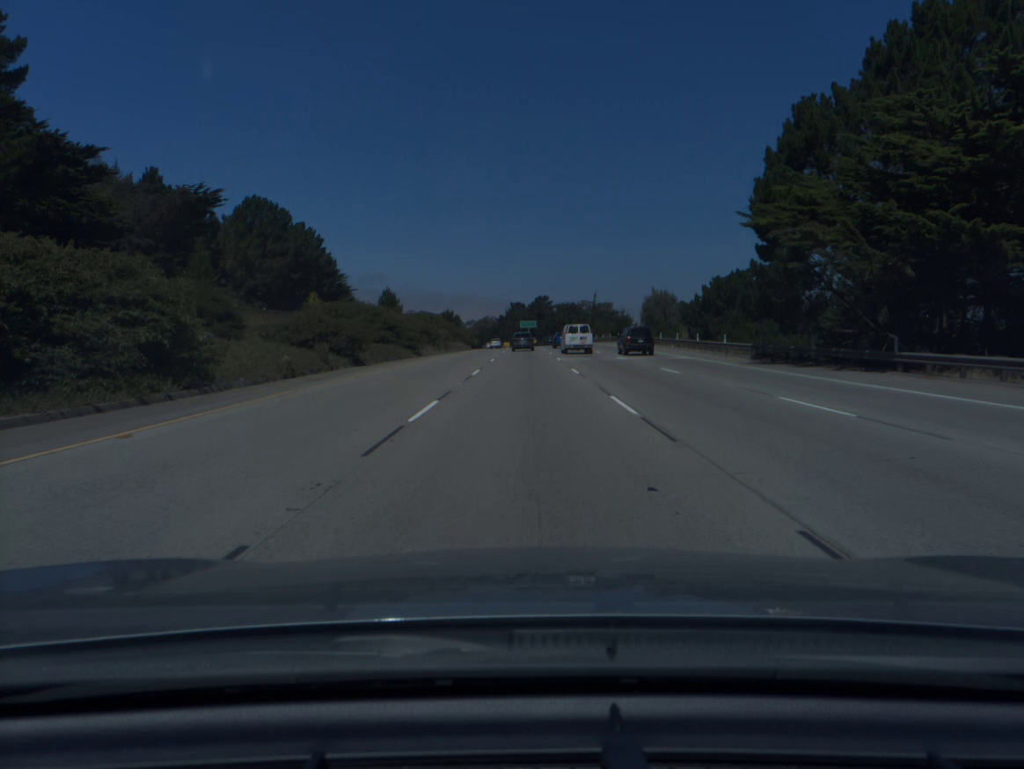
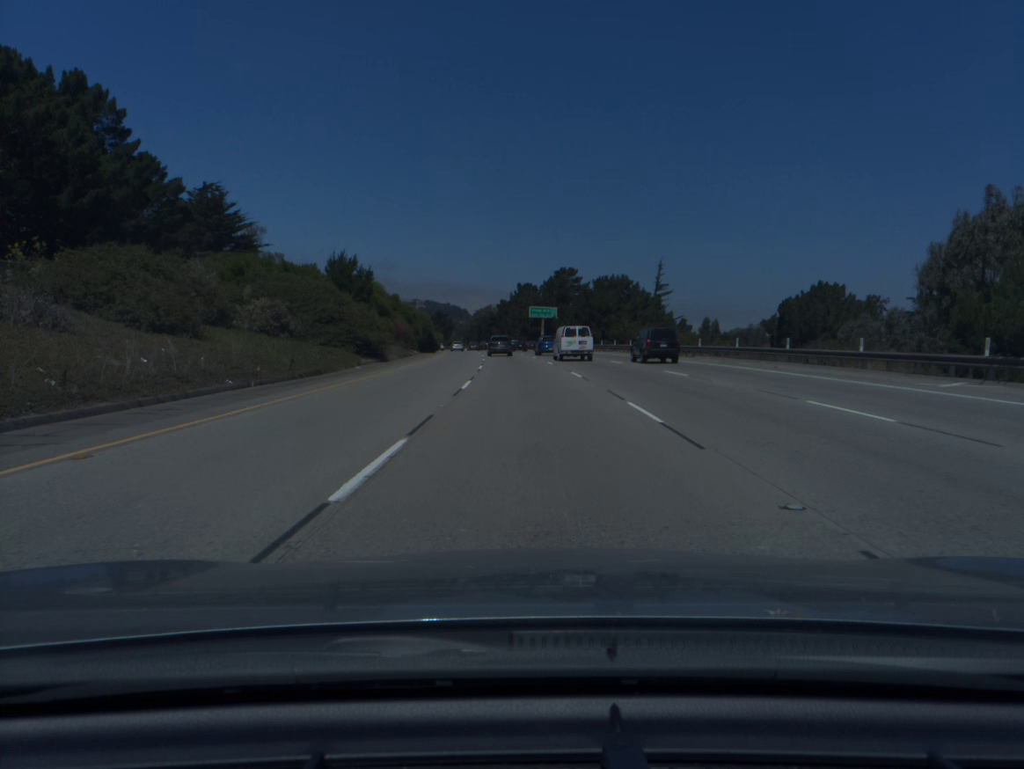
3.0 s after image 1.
(-0.2, +88.7) m; -1°
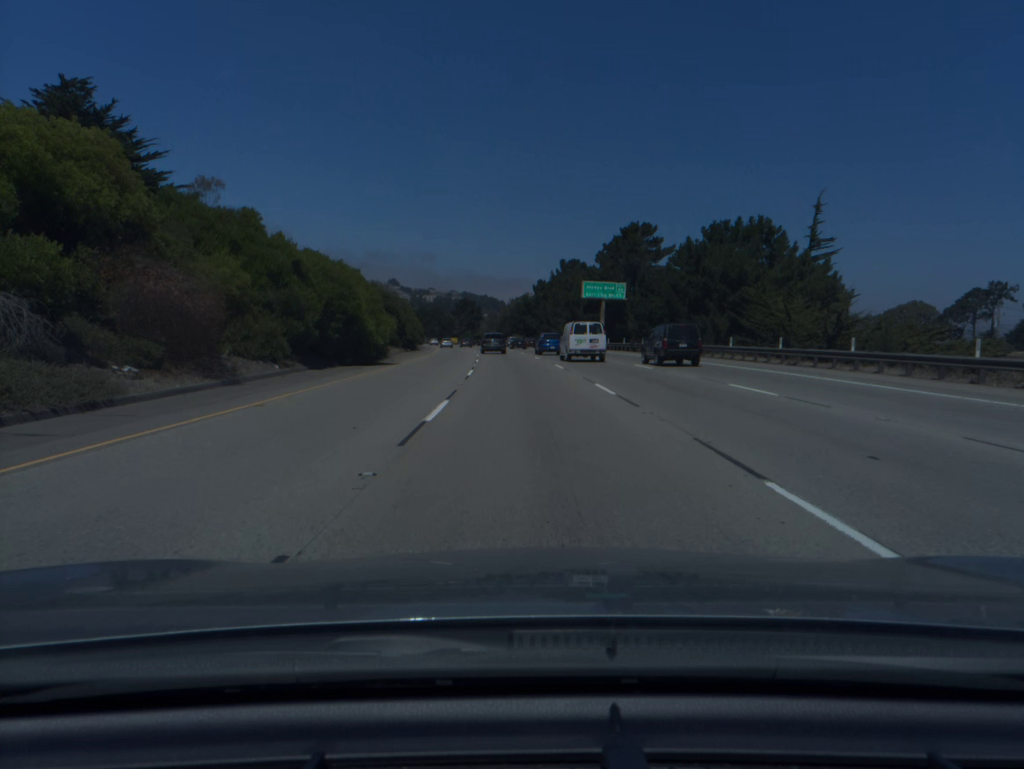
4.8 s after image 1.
(-1.1, +52.6) m; -3°
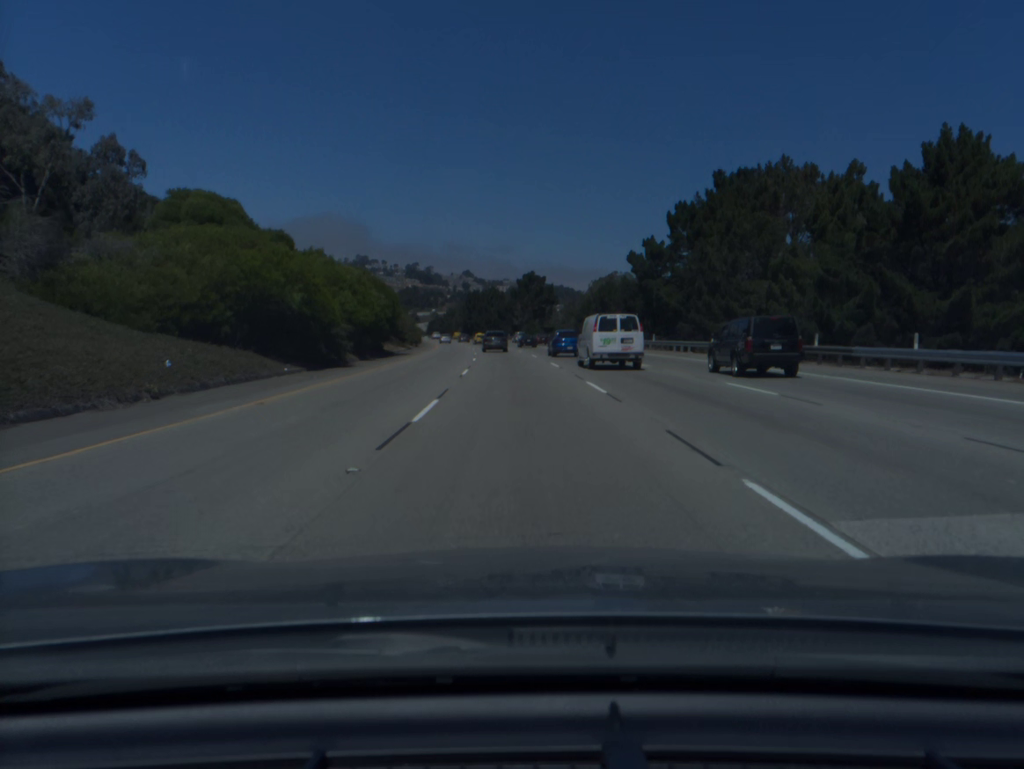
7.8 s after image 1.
(-4.1, +87.6) m; -5°
